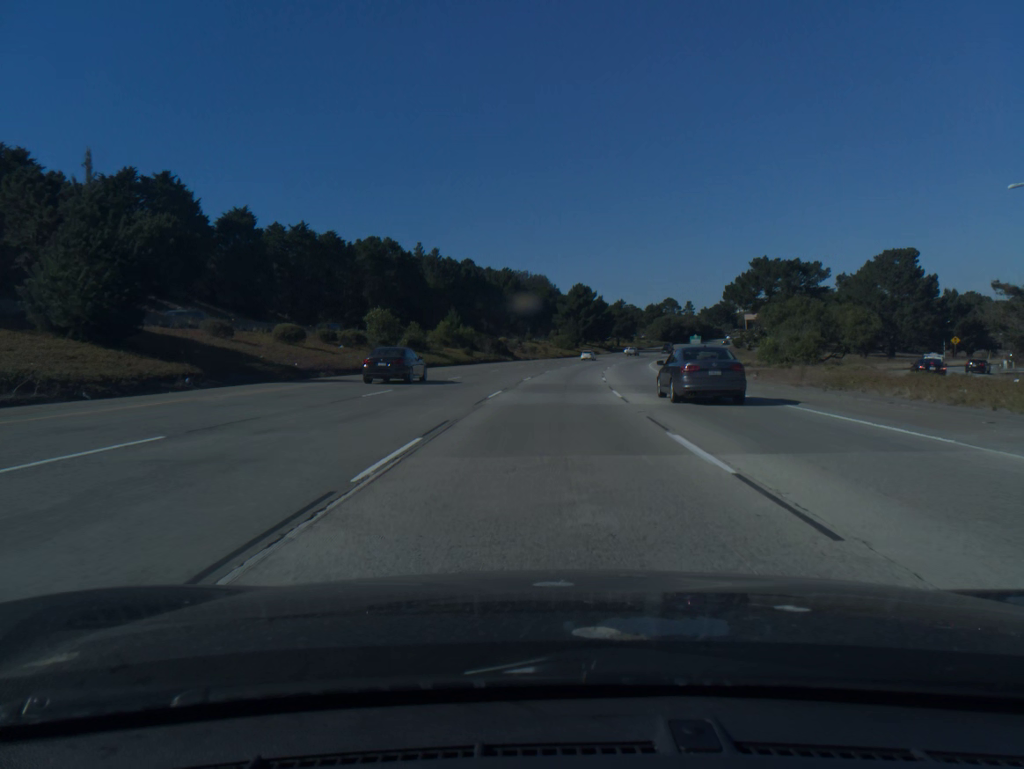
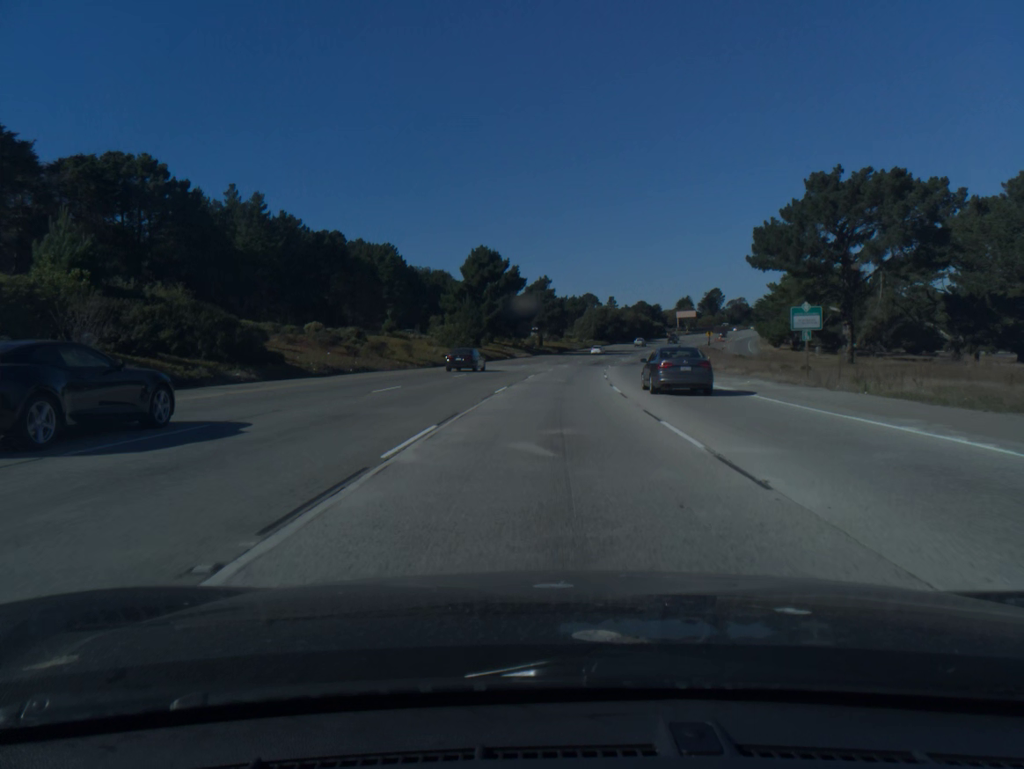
(+4.2, +71.0) m; +7°
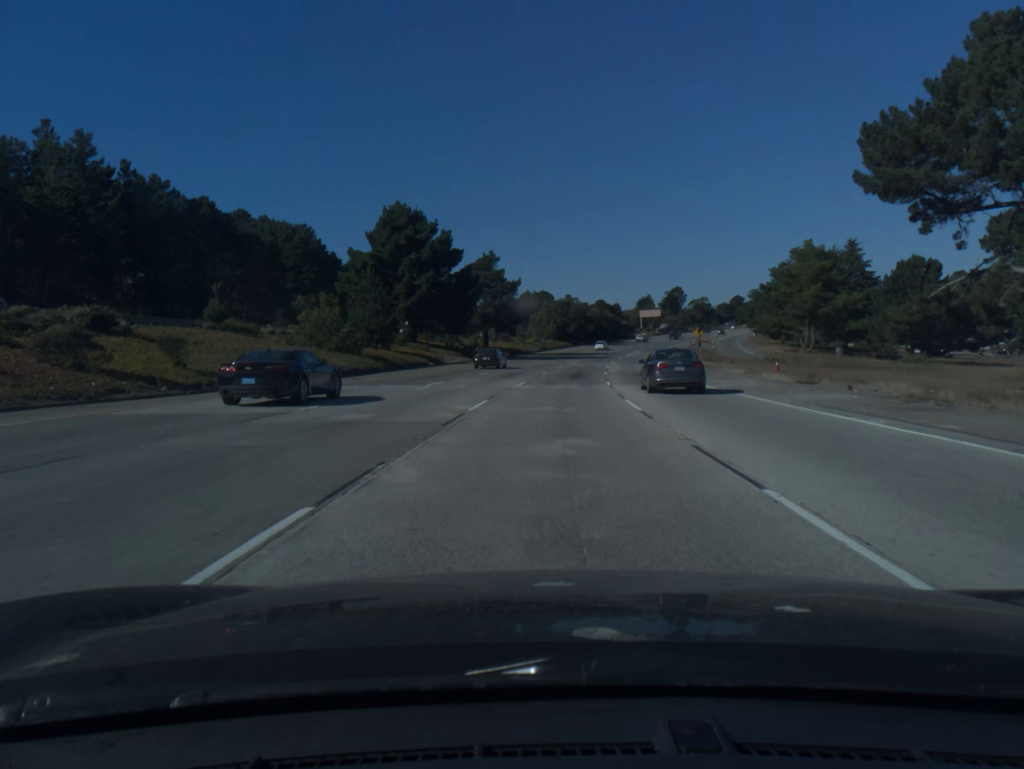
(+1.0, +35.5) m; +3°
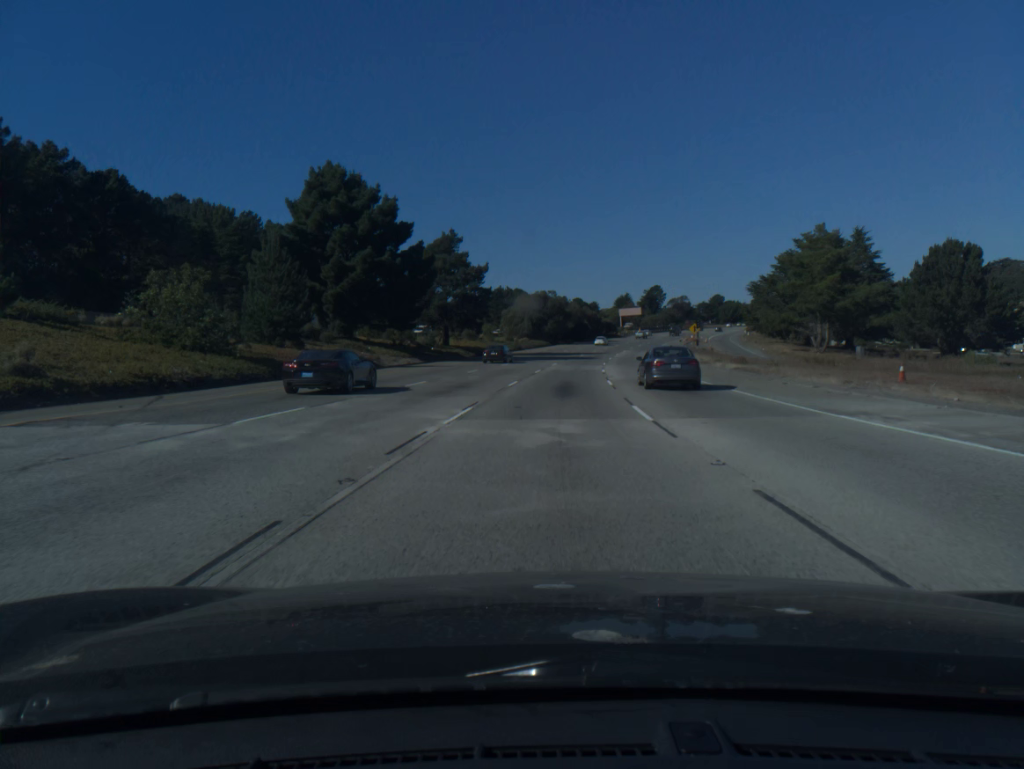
(+0.3, +17.7) m; +2°
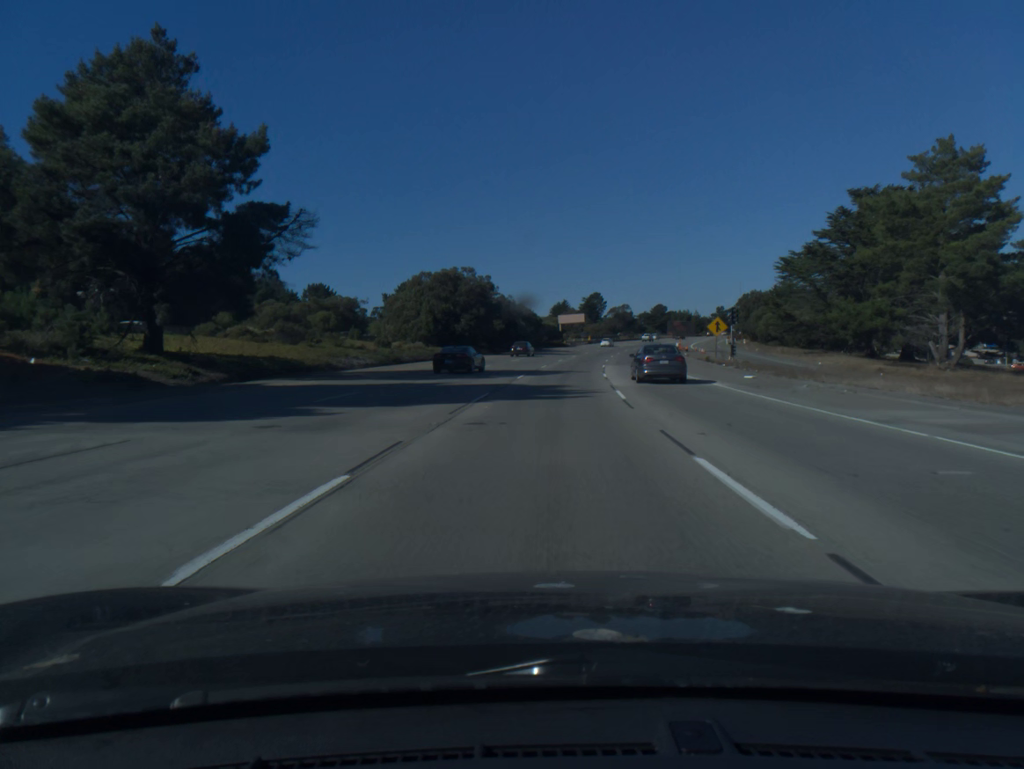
(+2.4, +53.1) m; +5°
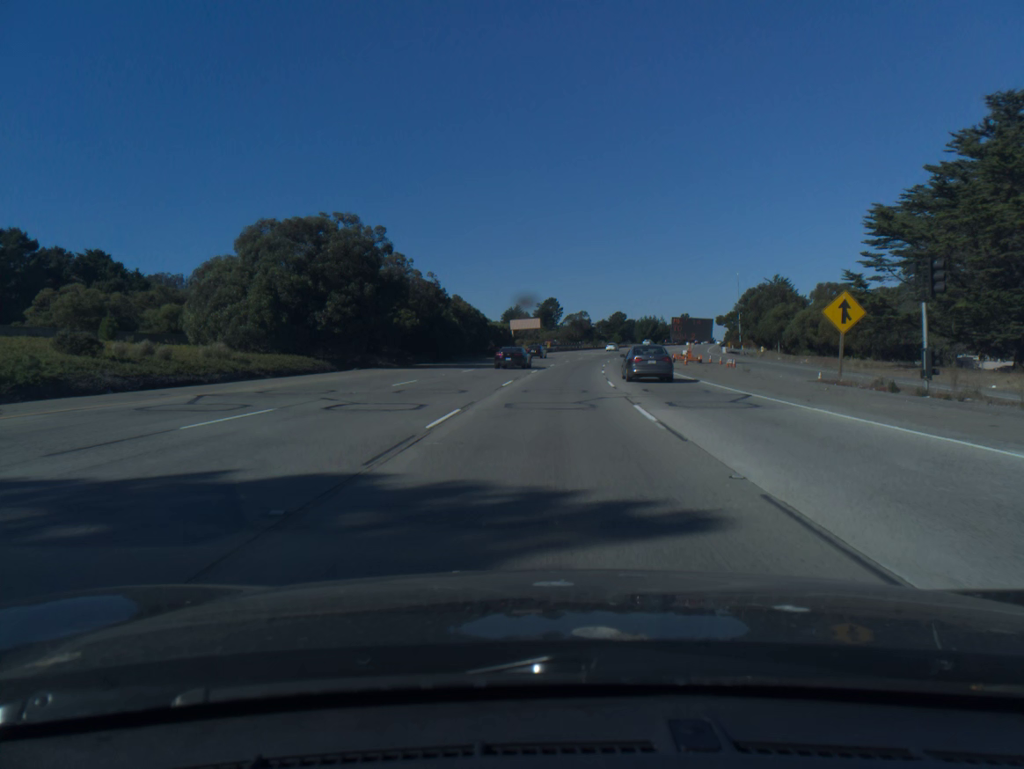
(+1.0, +35.4) m; +3°
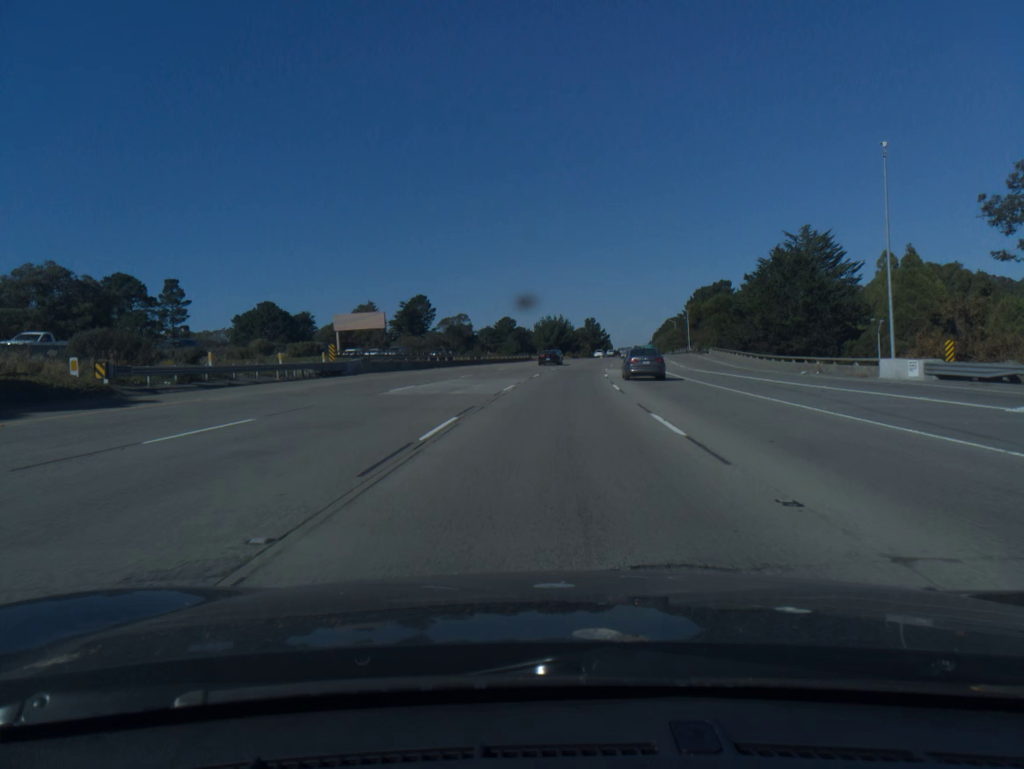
(+6.3, +87.8) m; +8°
